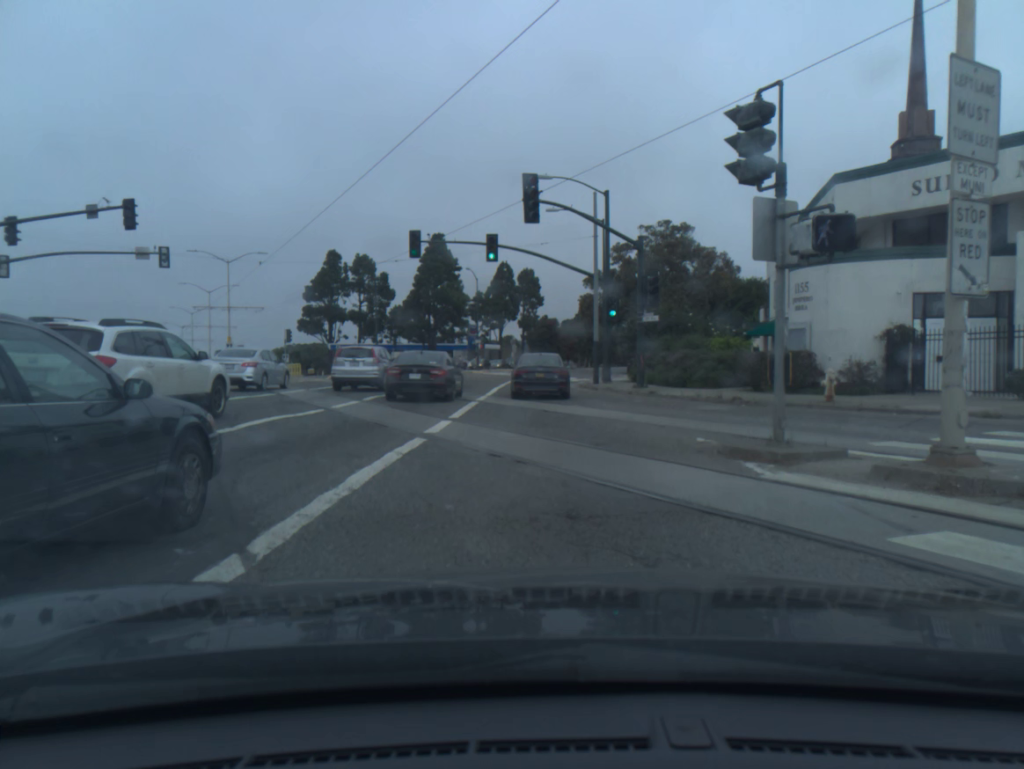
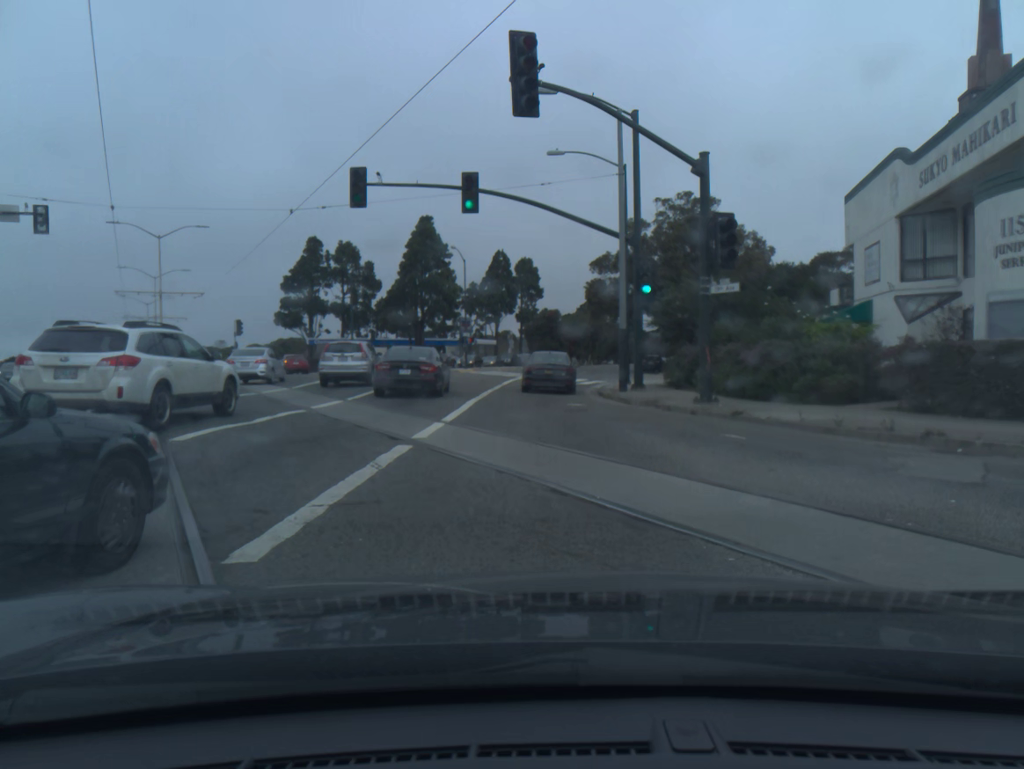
(0.0, +11.3) m; 0°
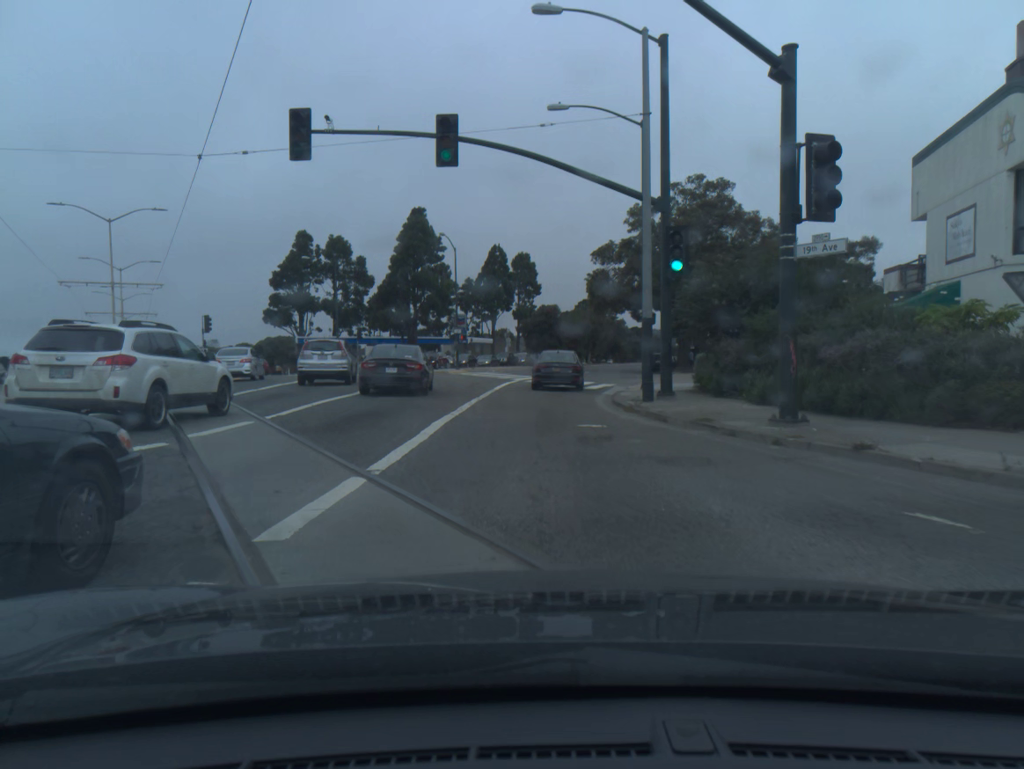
(0.0, +6.3) m; 0°
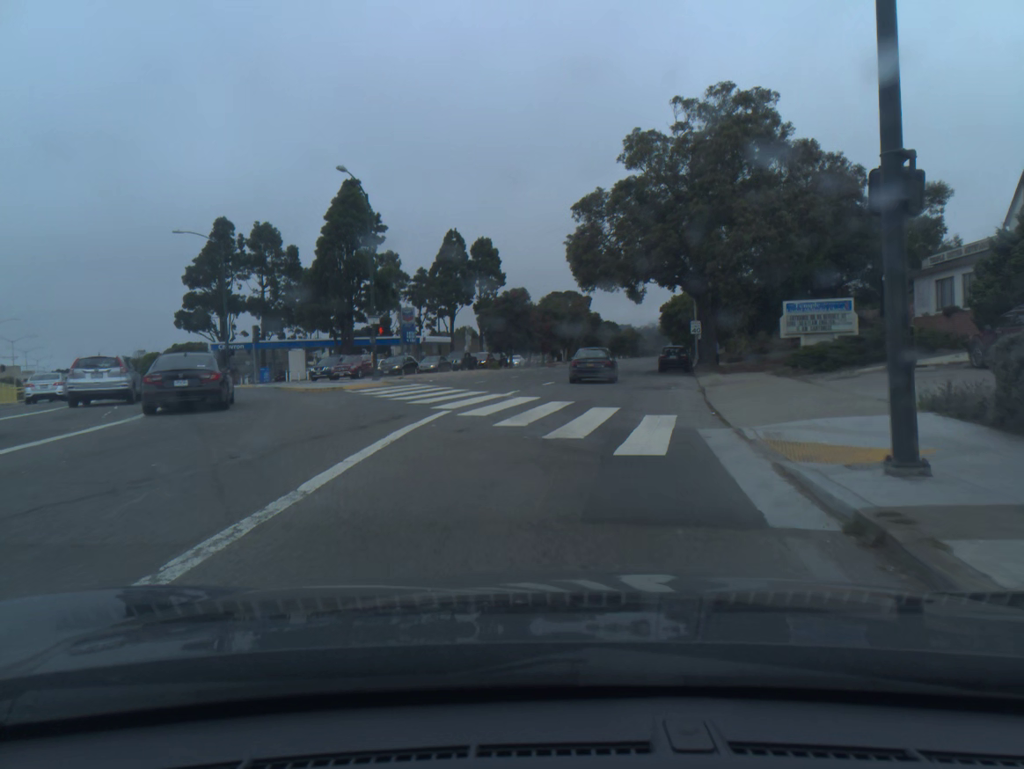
(+0.4, +20.8) m; +3°
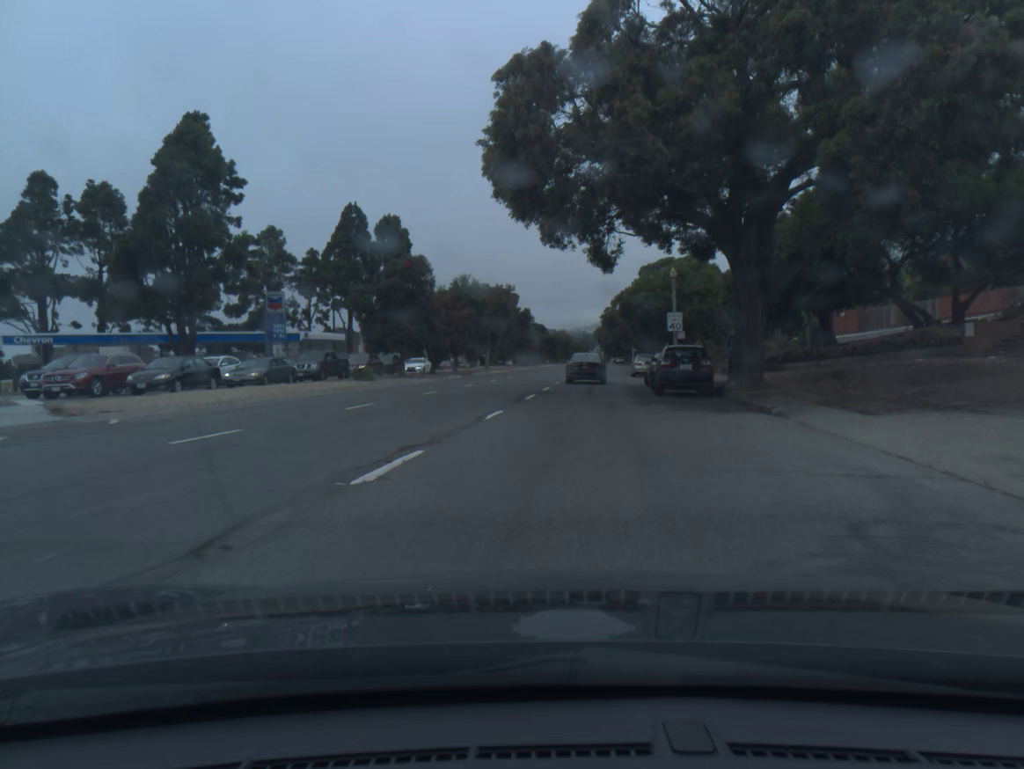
(+1.1, +23.4) m; +5°
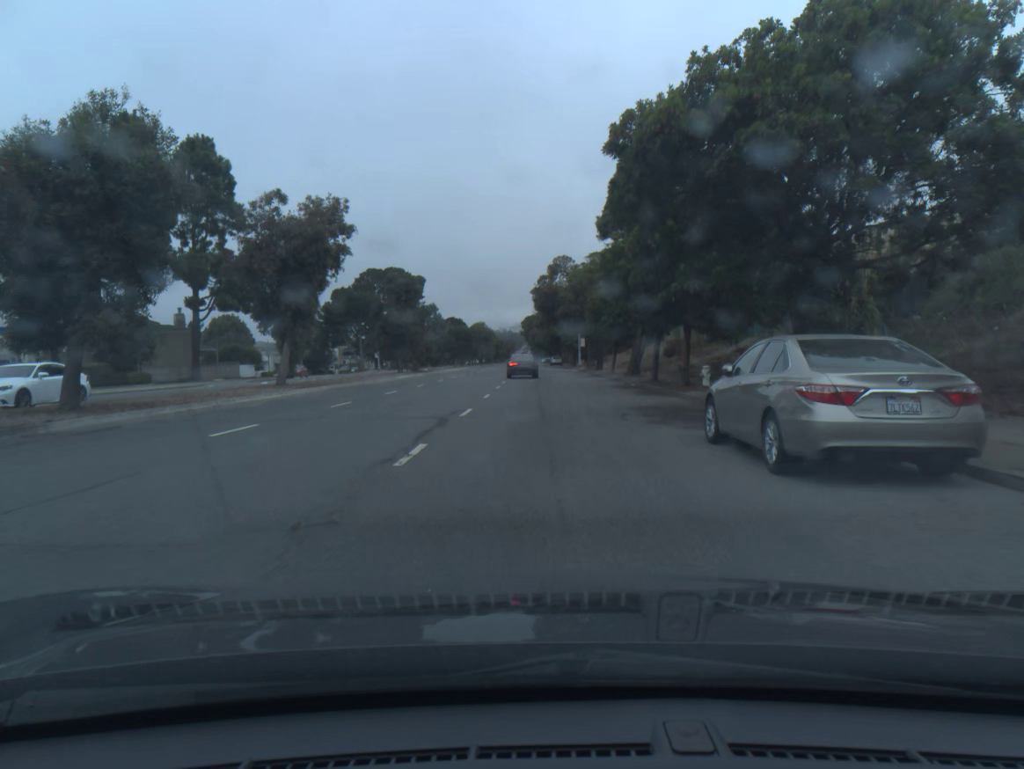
(+2.6, +41.8) m; +5°
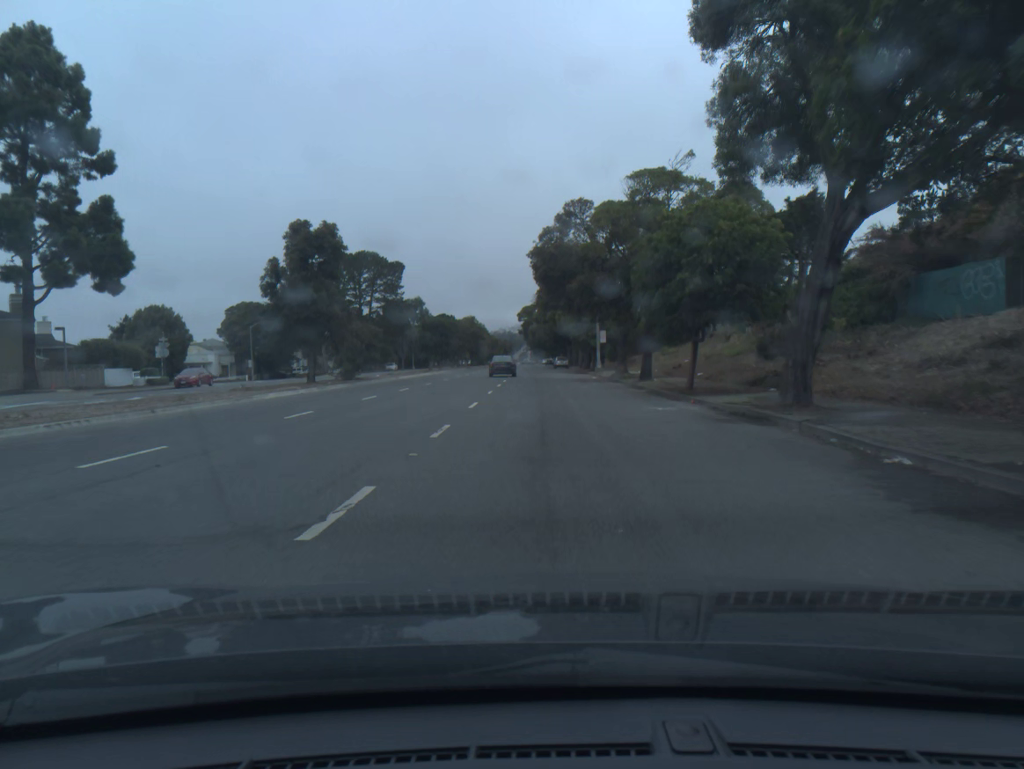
(0.0, +25.7) m; 0°
